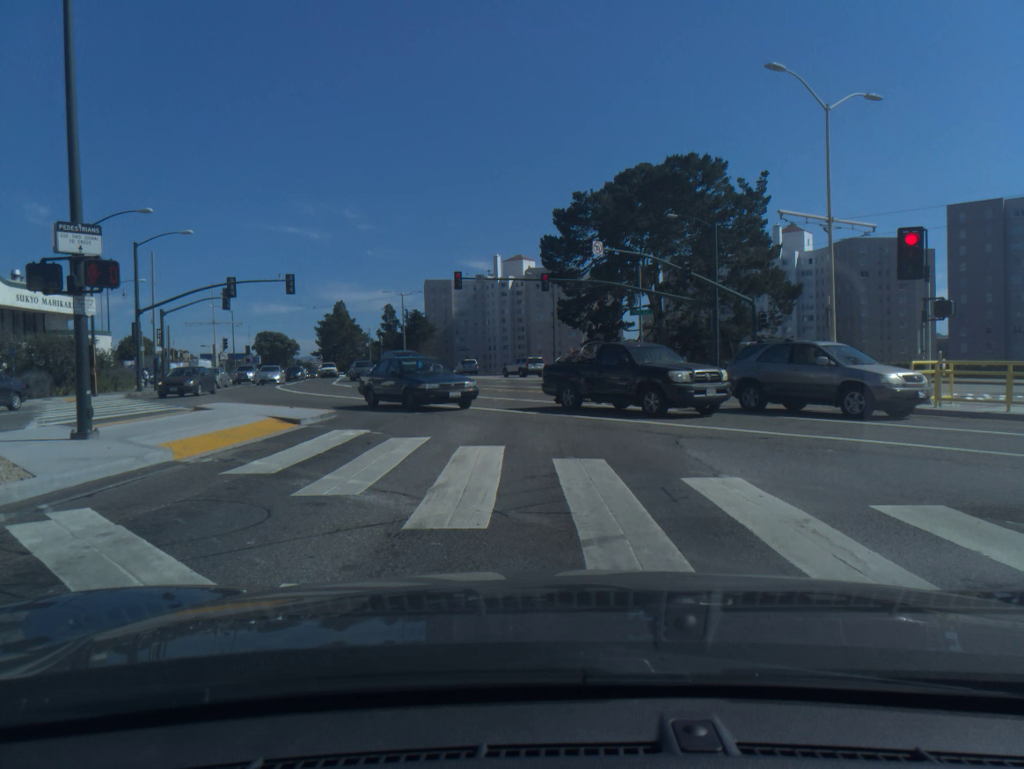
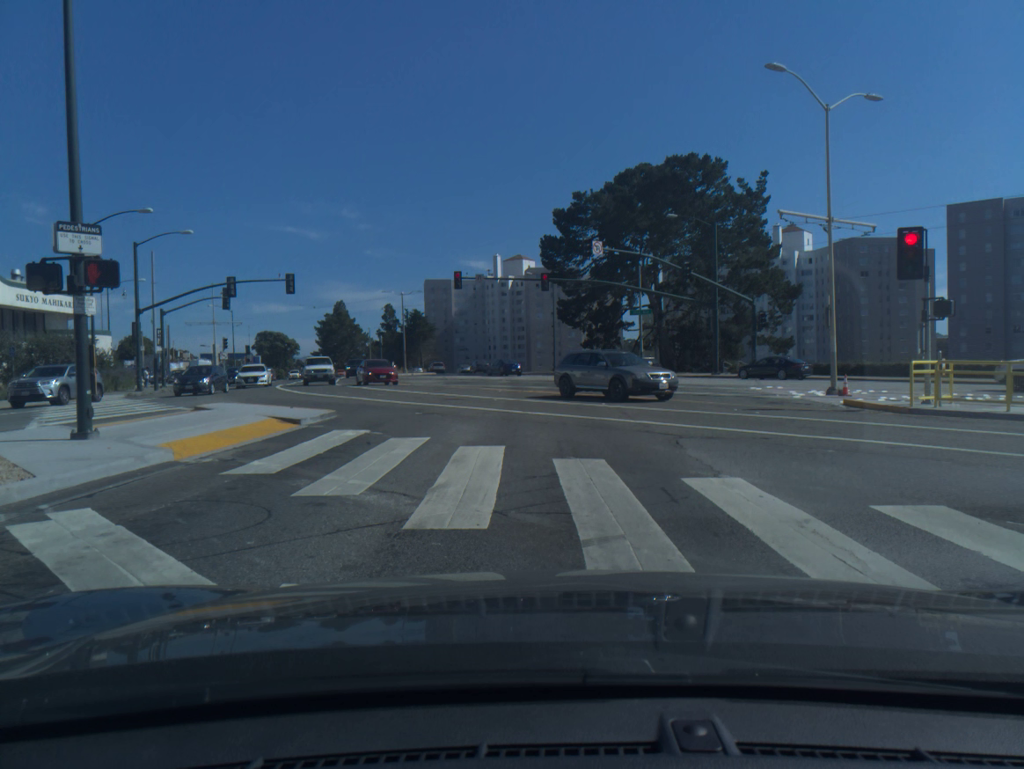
(0.0, -0.1) m; 0°
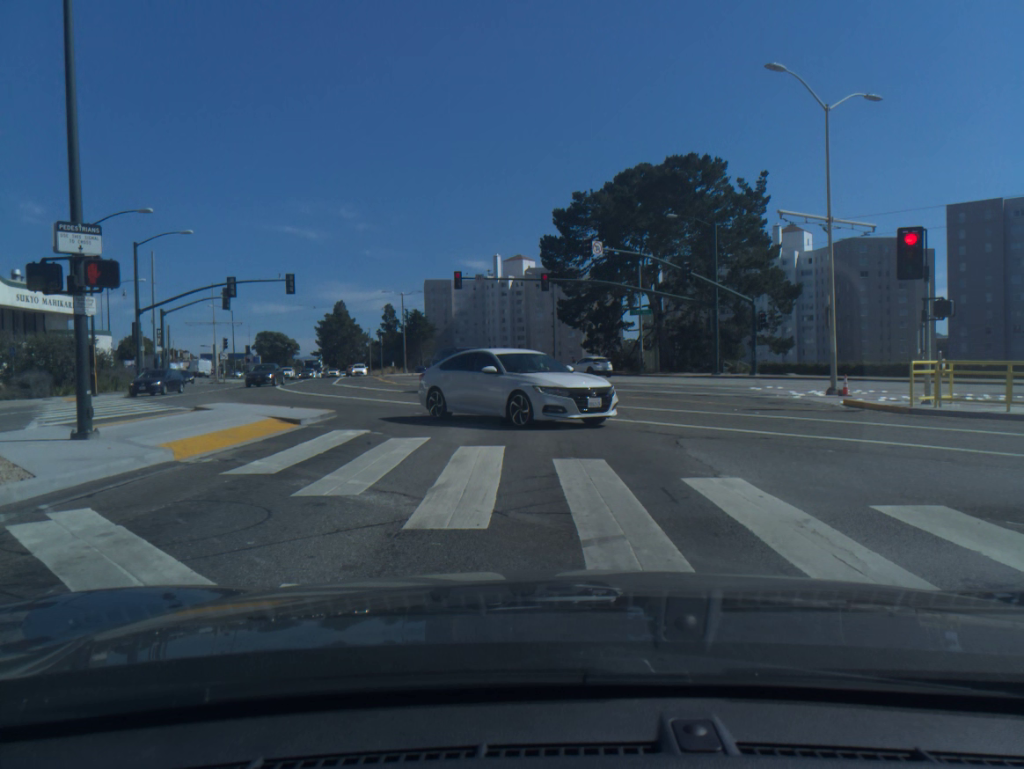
(0.0, 0.0) m; 0°
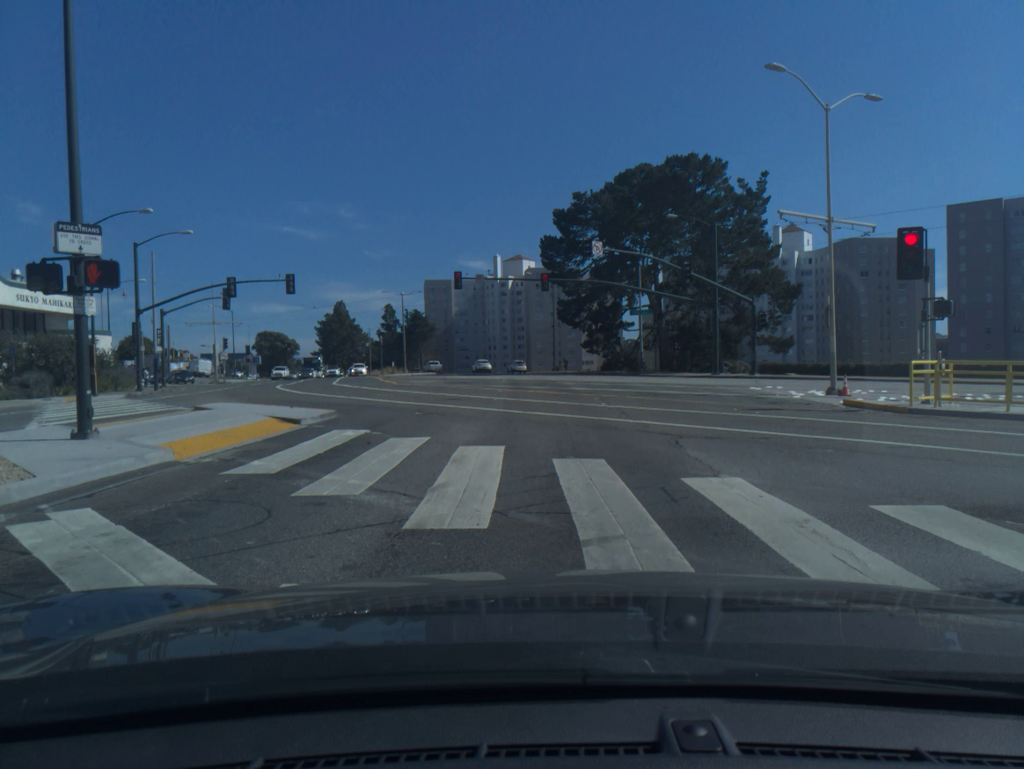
(0.0, 0.0) m; 0°
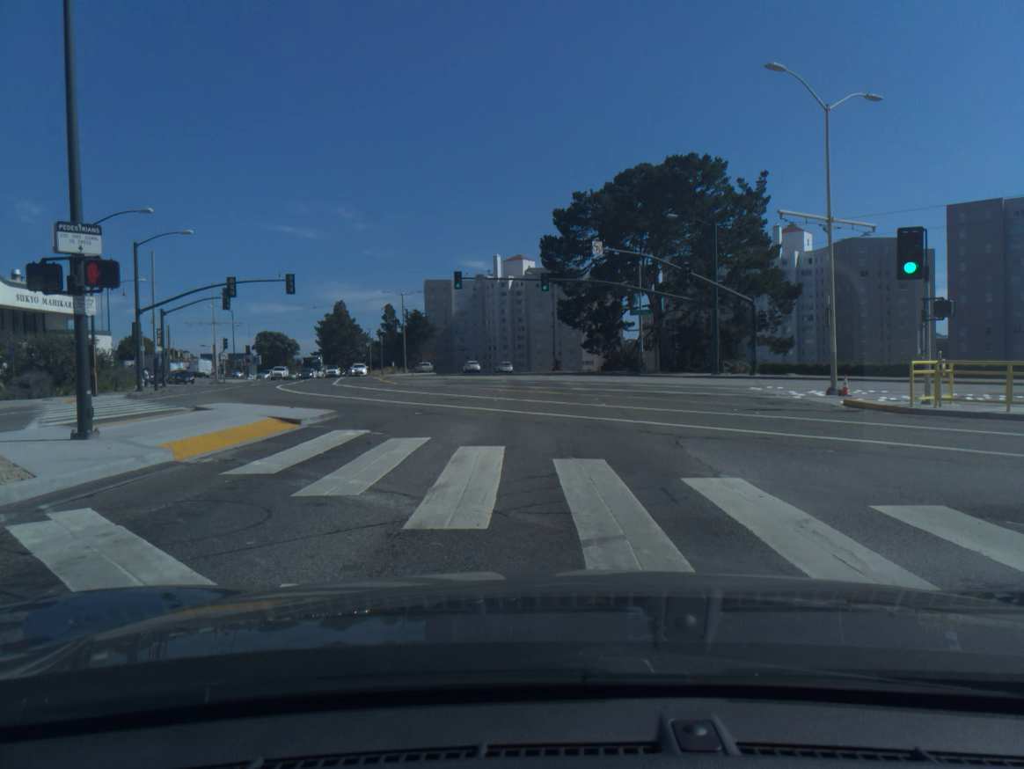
(0.0, 0.0) m; 0°
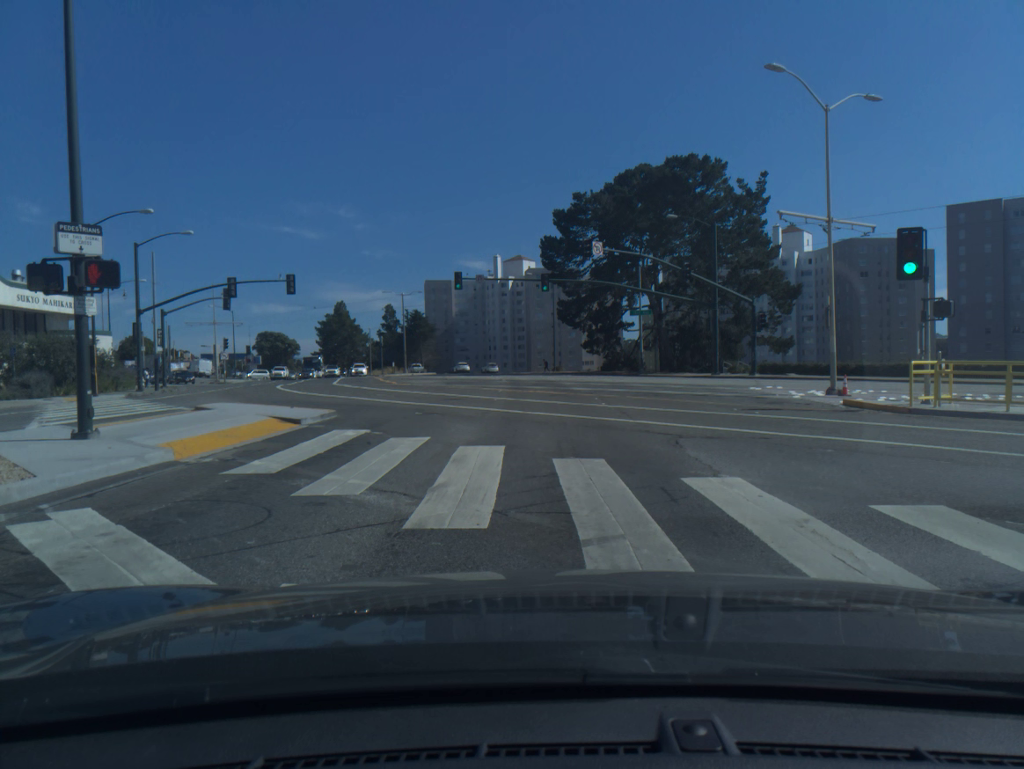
(0.0, 0.0) m; 0°
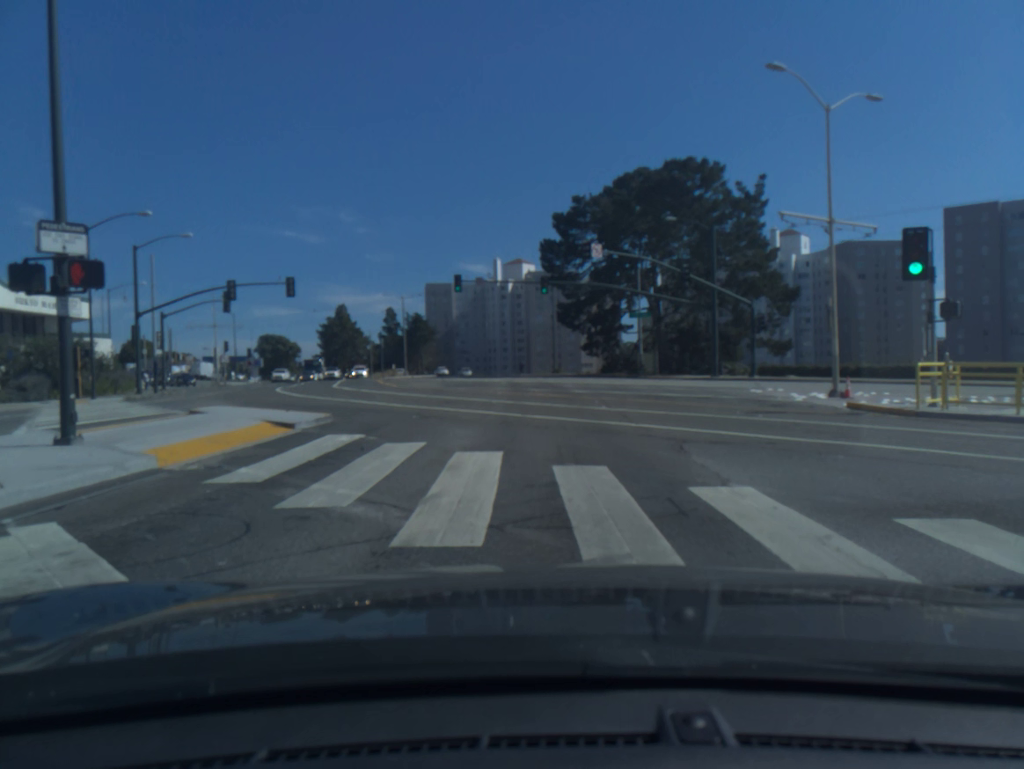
(0.0, +0.4) m; 0°
